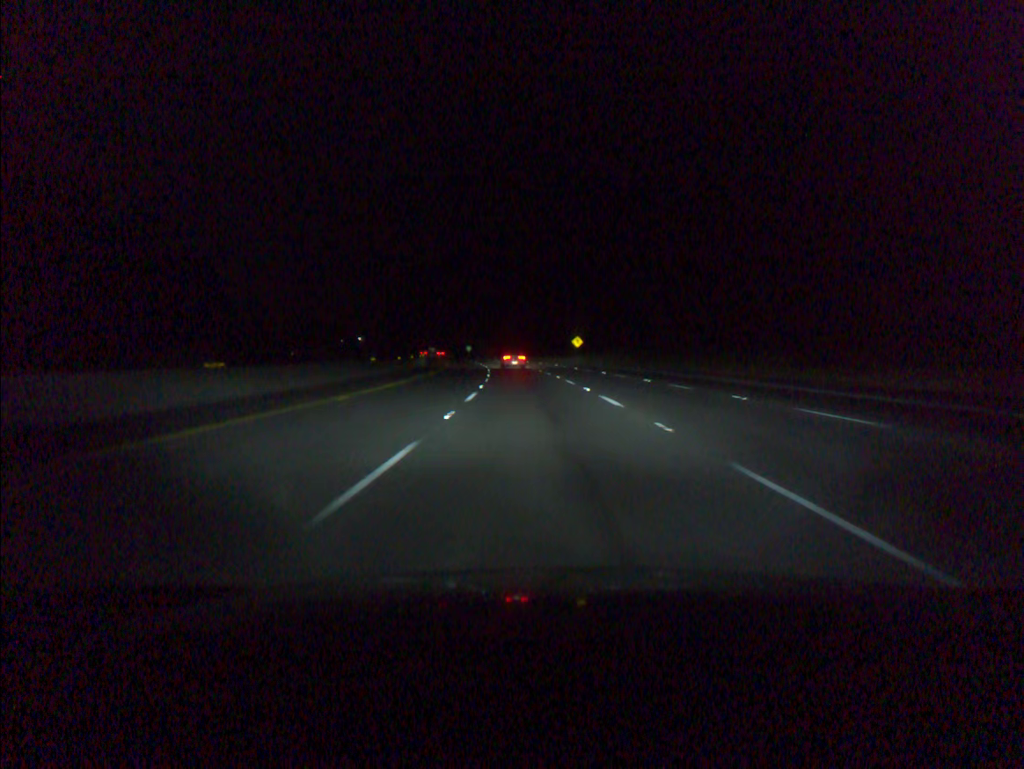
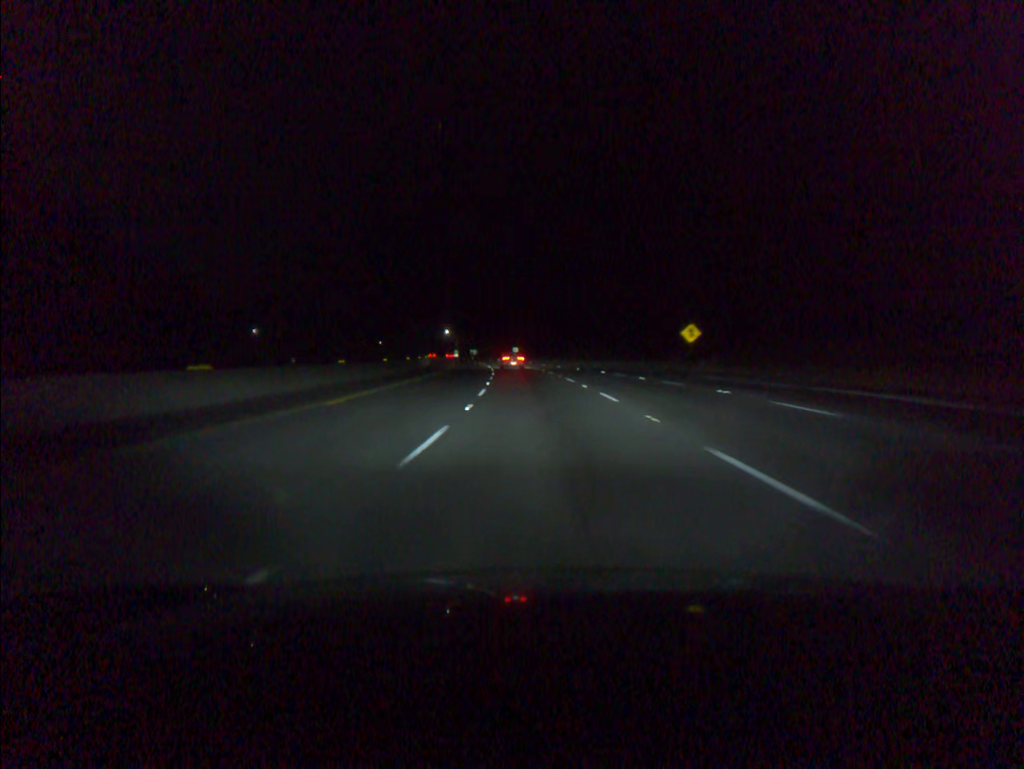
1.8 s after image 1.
(-2.1, +55.6) m; -4°
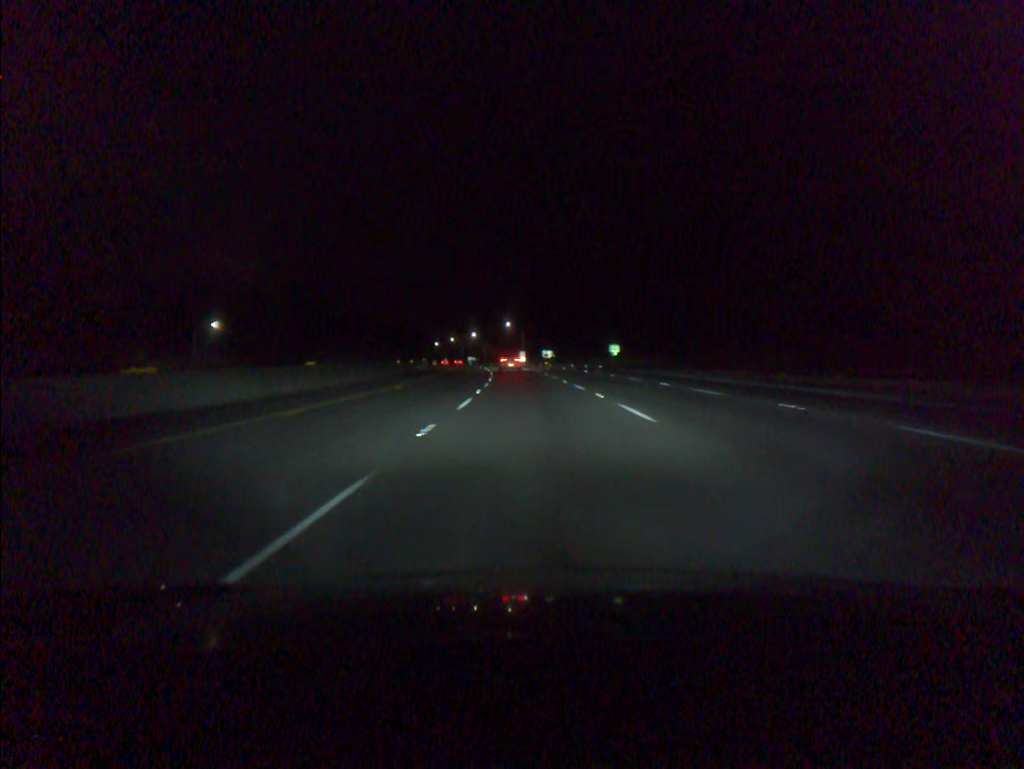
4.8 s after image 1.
(-4.9, +93.1) m; -6°
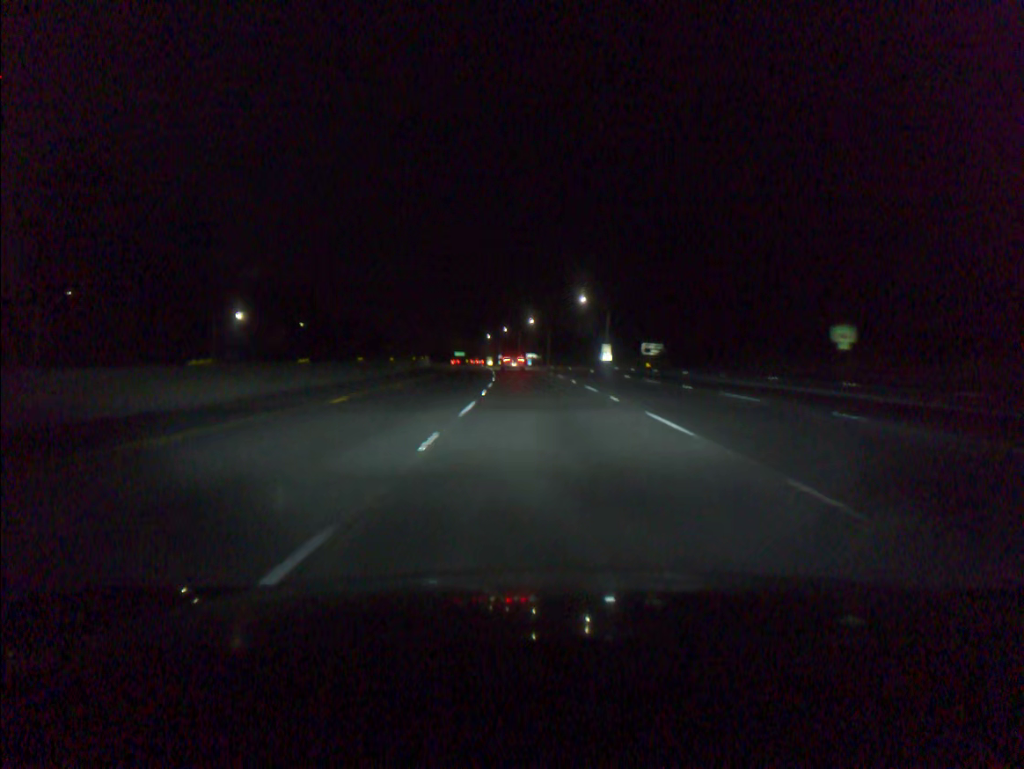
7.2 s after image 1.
(-3.6, +75.0) m; -5°
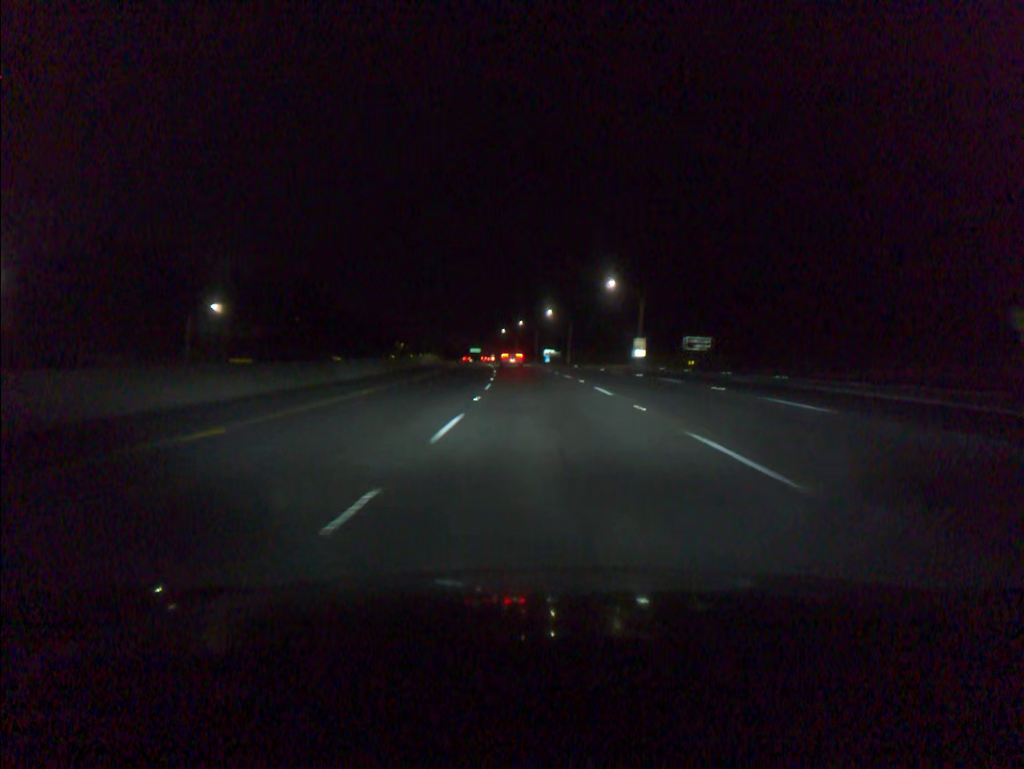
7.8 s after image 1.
(-0.2, +18.8) m; -1°
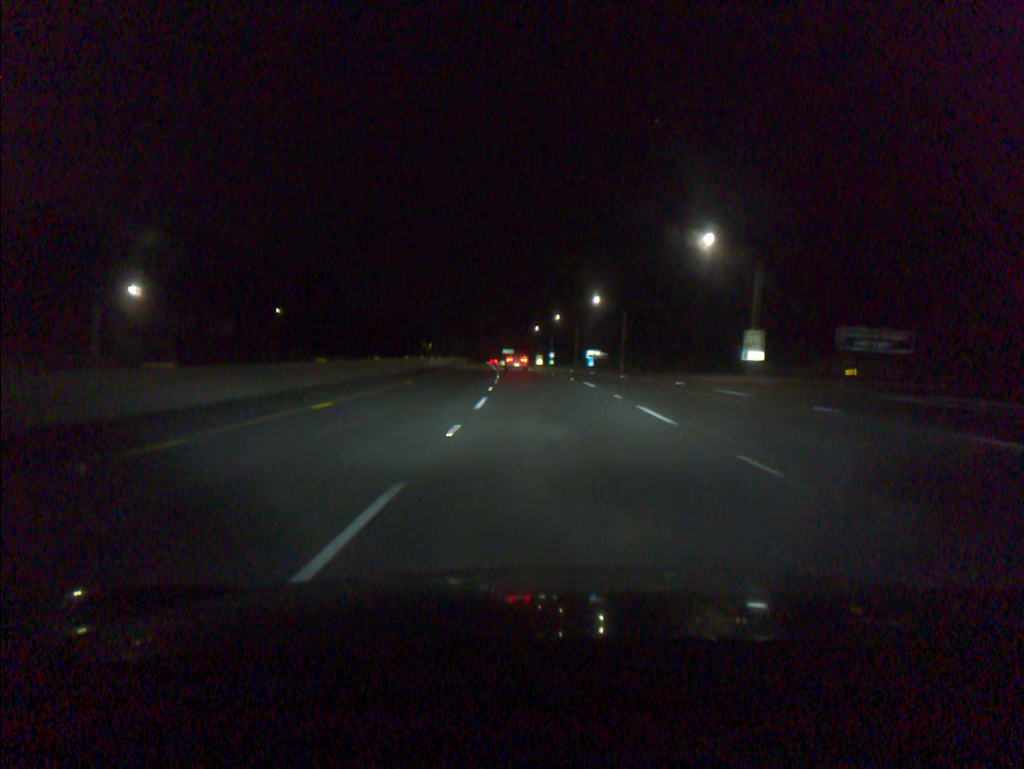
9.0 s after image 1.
(-0.9, +37.5) m; -3°
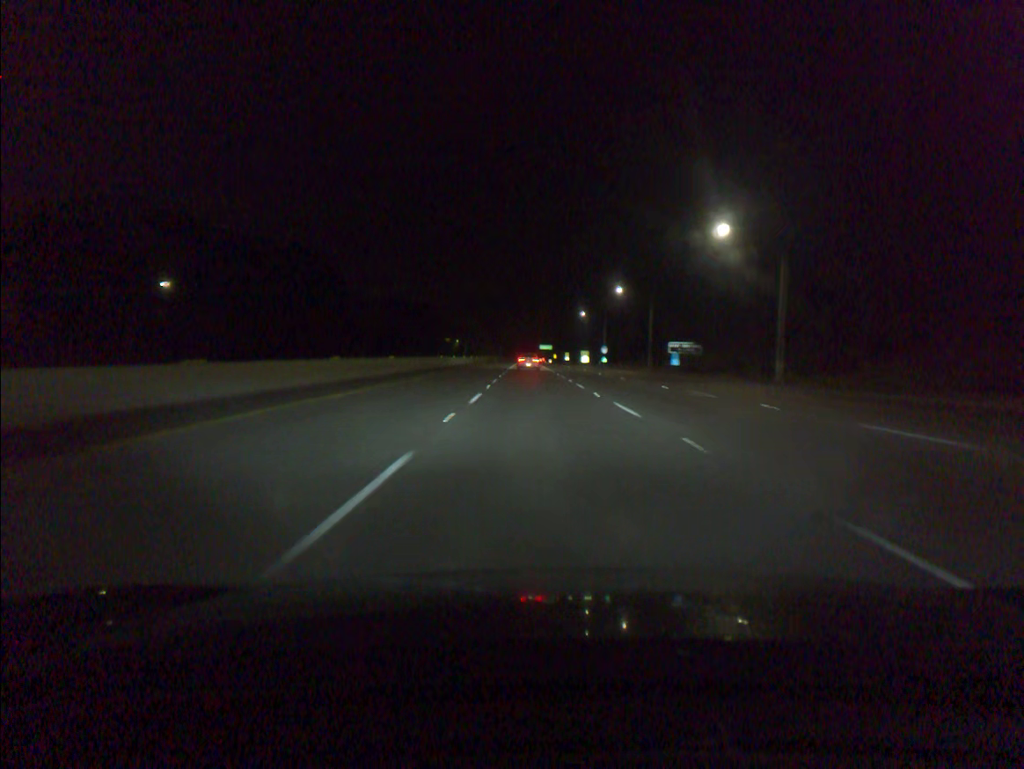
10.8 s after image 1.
(-1.7, +56.3) m; -3°
